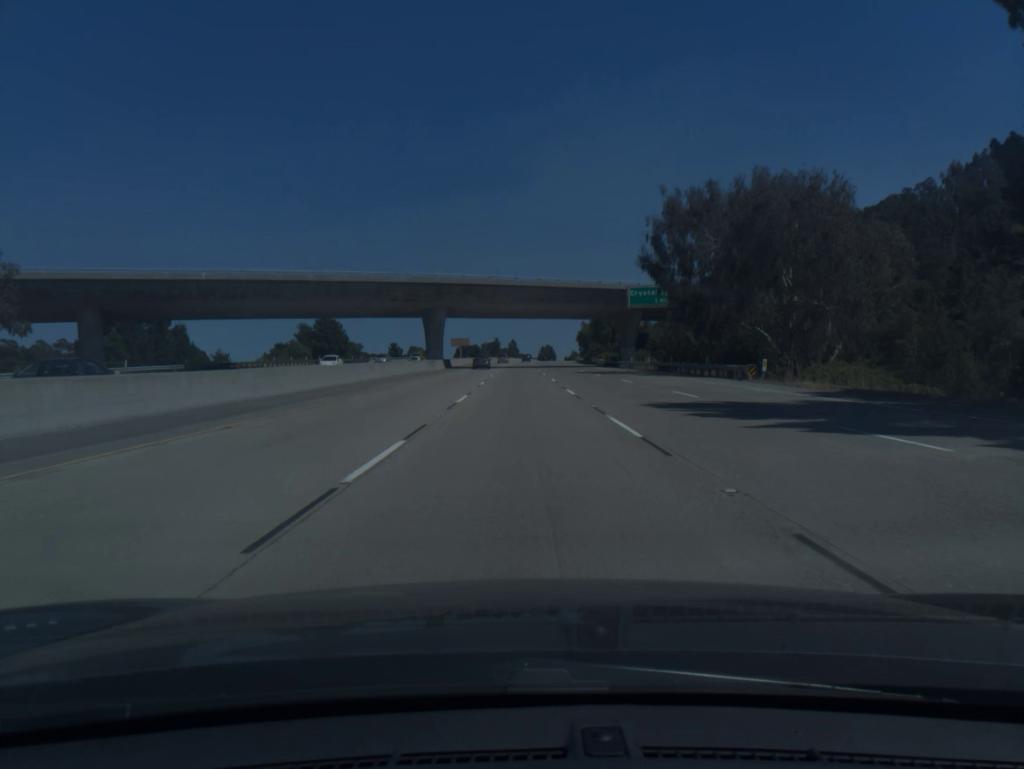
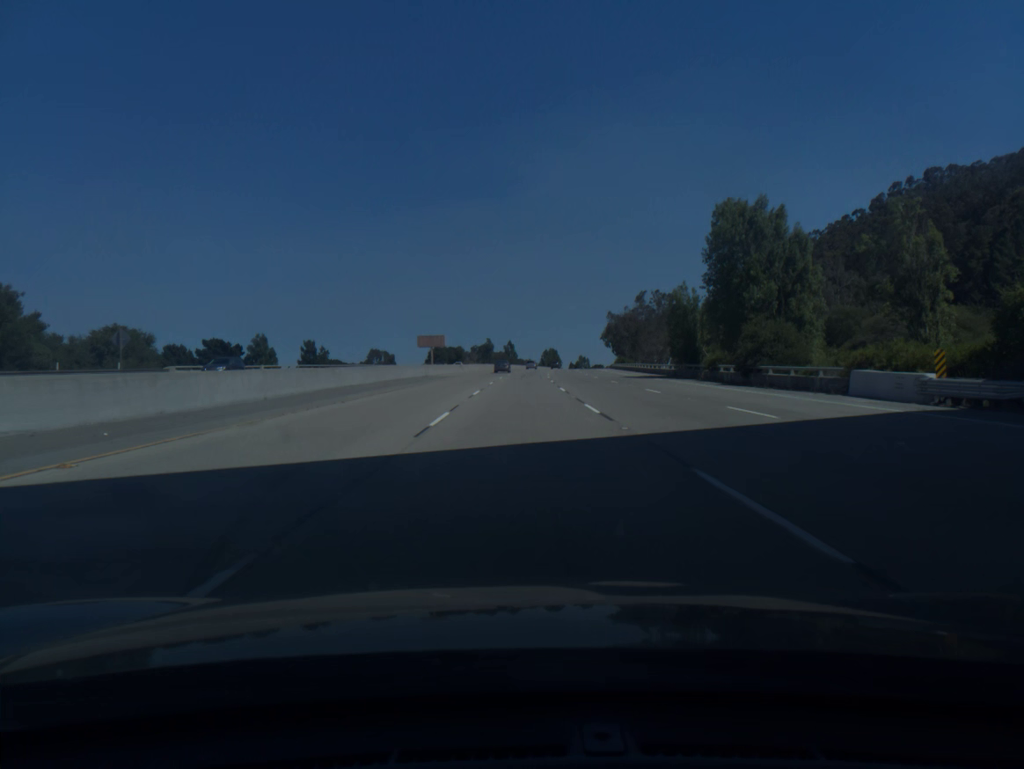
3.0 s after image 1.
(-0.3, +93.0) m; 0°
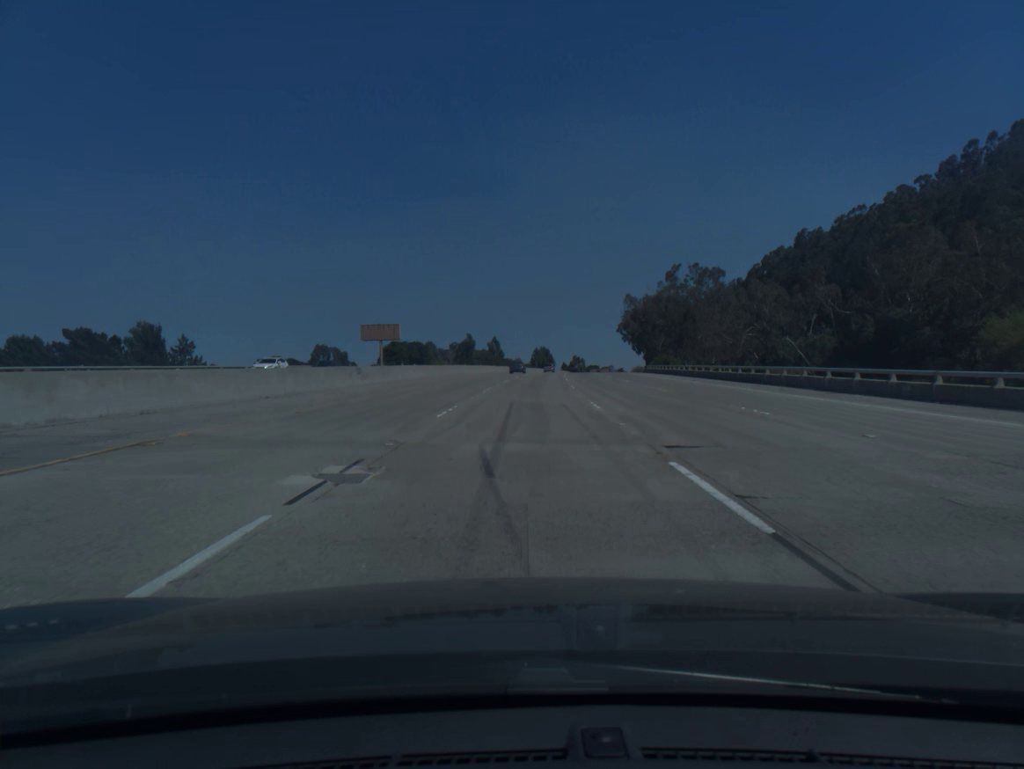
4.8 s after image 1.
(+0.4, +56.0) m; +1°
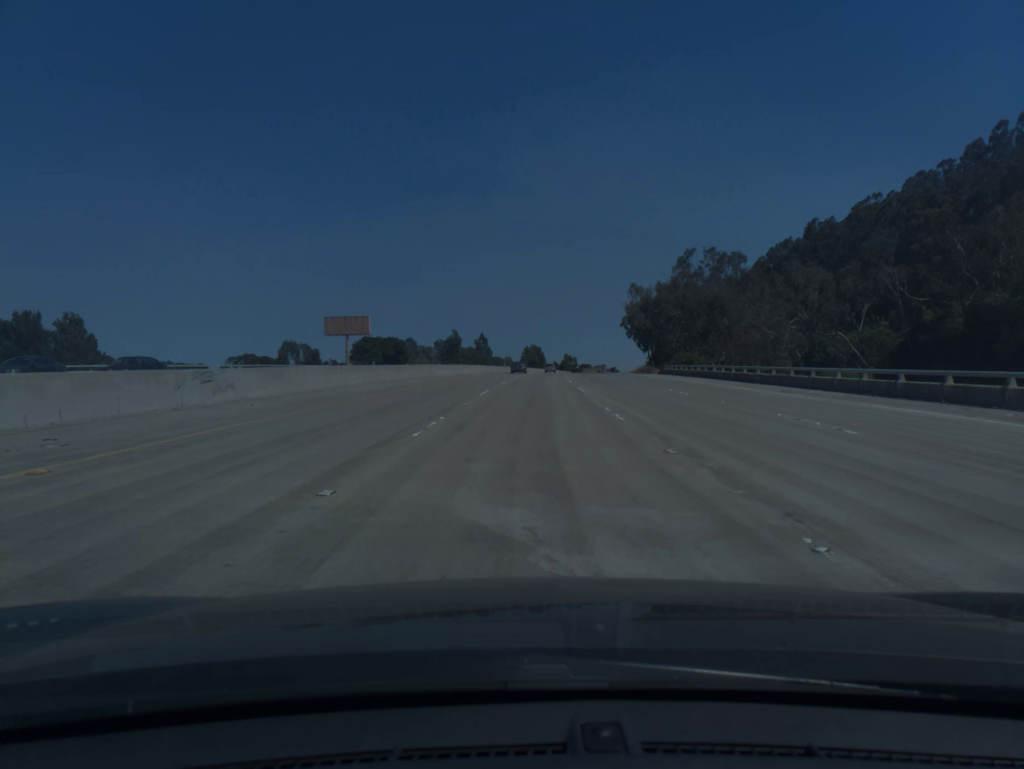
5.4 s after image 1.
(+0.1, +18.7) m; +1°
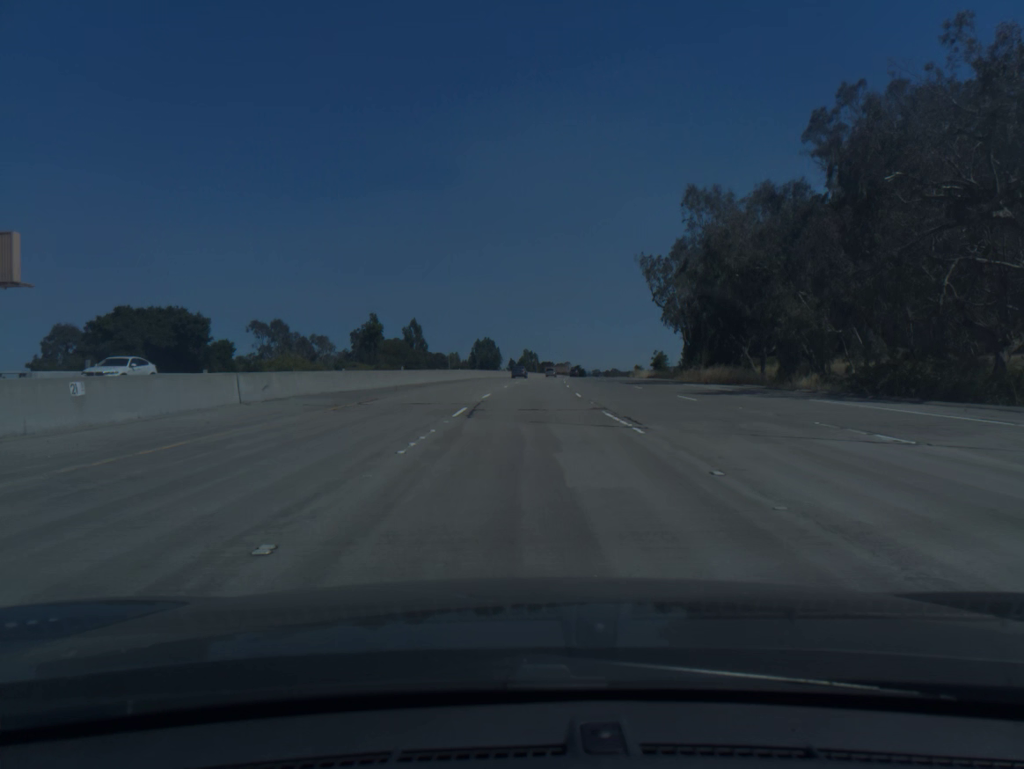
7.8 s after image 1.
(+2.4, +75.1) m; +3°
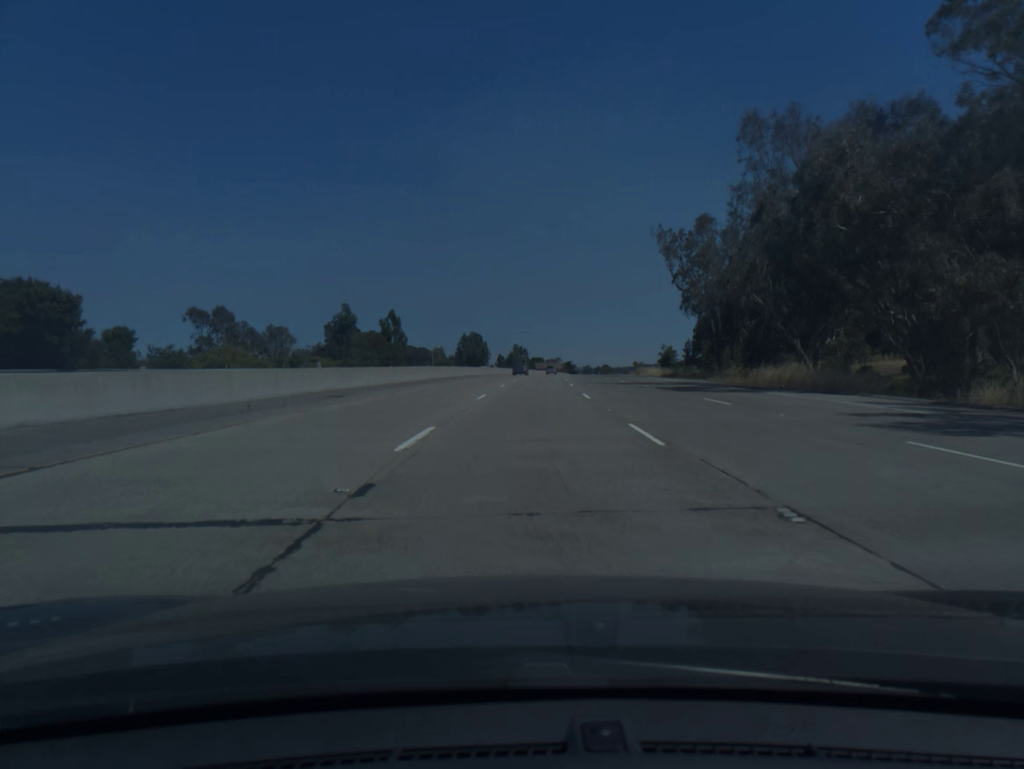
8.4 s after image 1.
(+0.1, +18.8) m; +1°
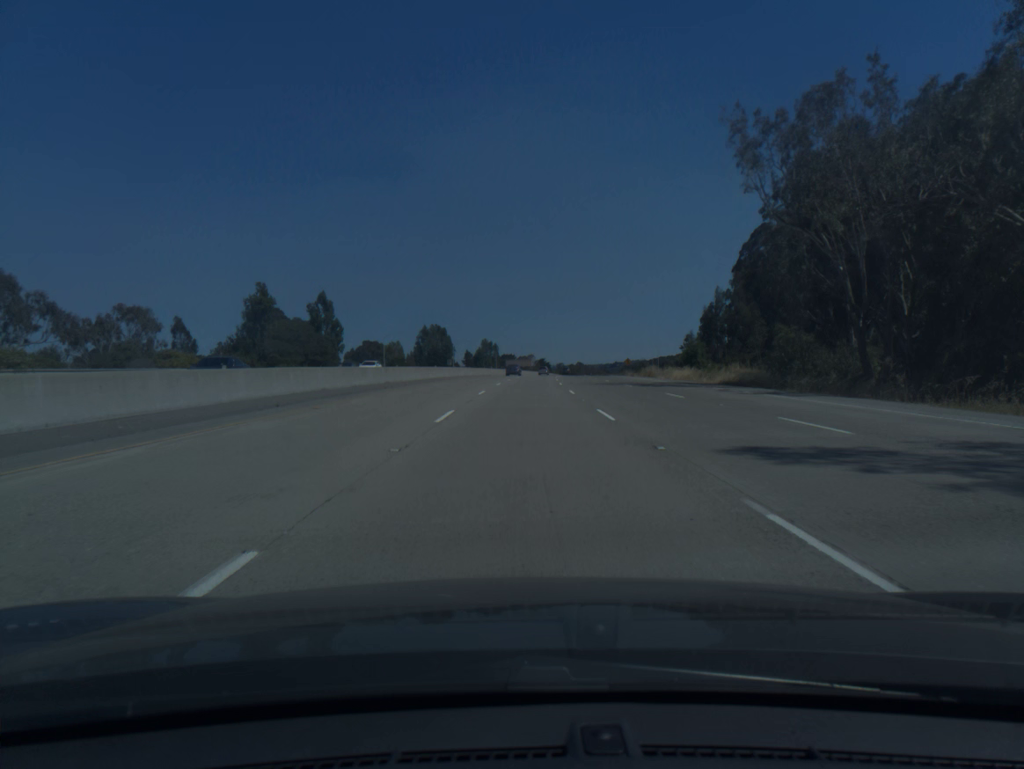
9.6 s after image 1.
(+0.7, +37.8) m; +2°
